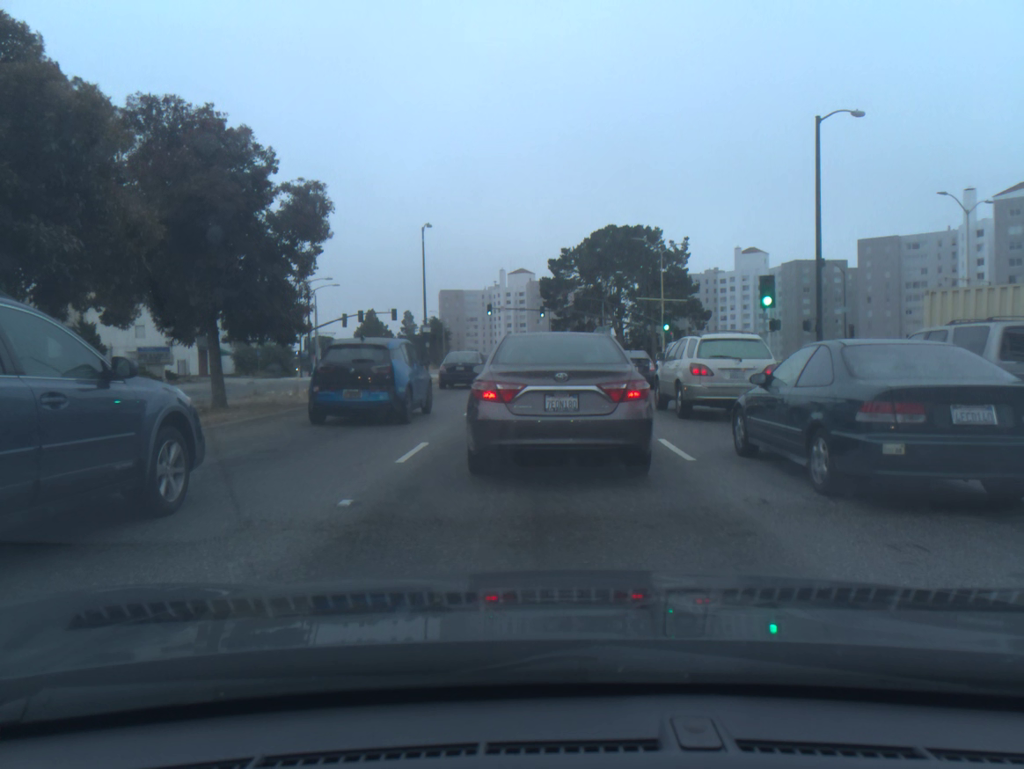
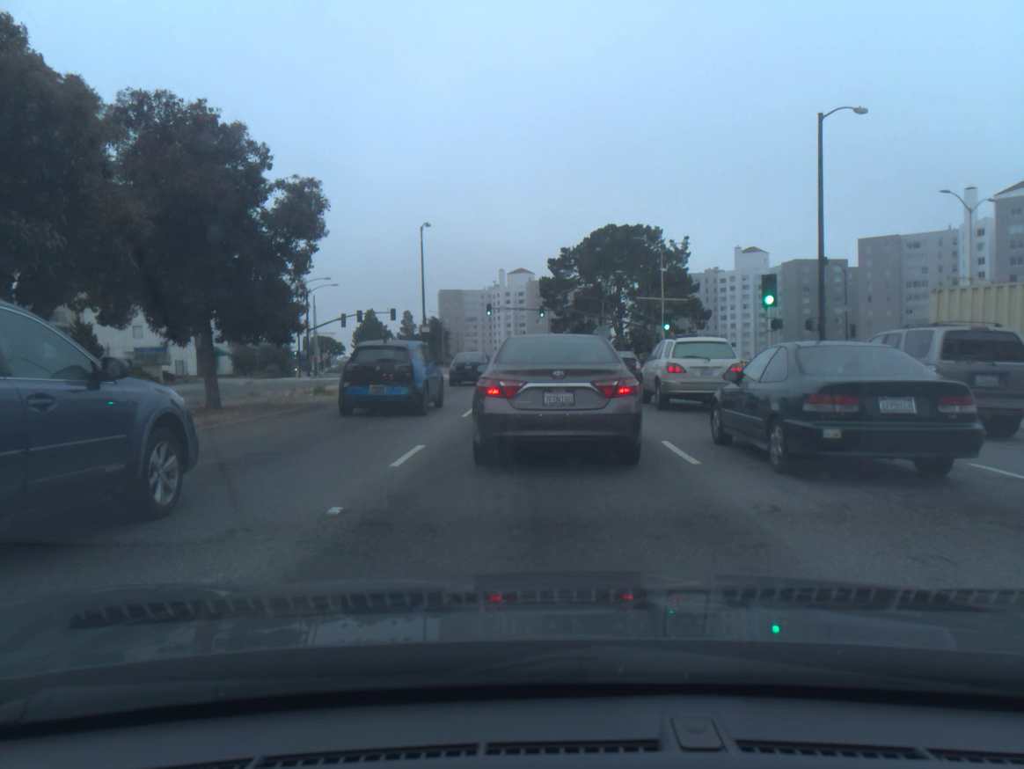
(0.0, +0.3) m; 0°
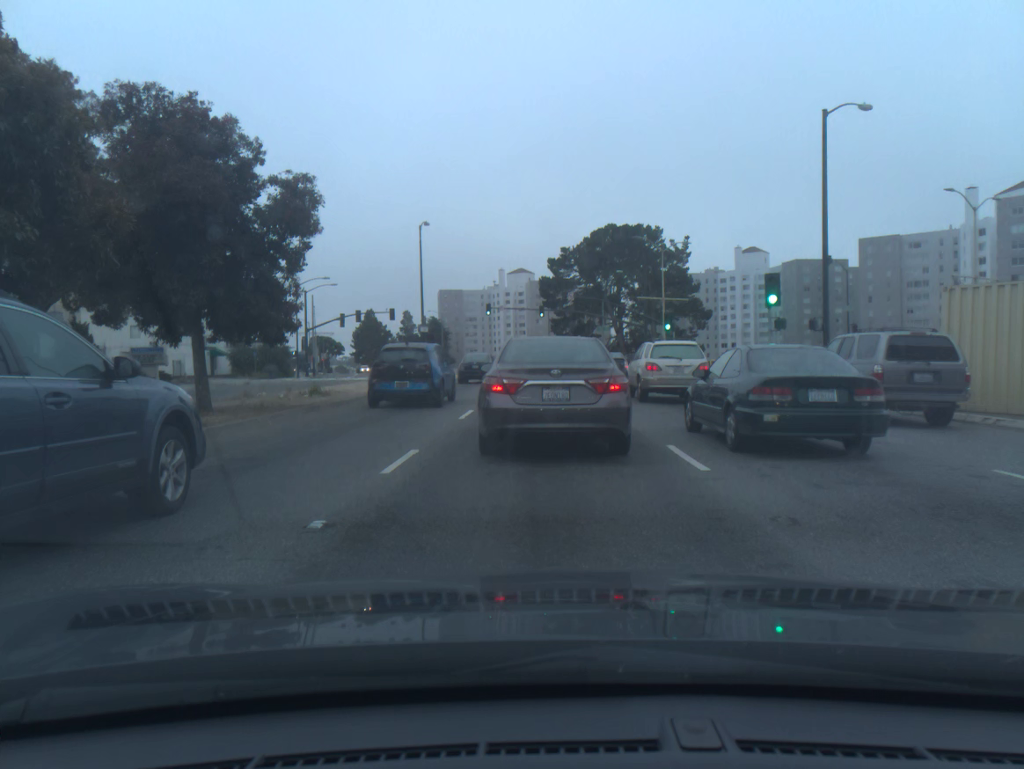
(0.0, +0.5) m; 0°
